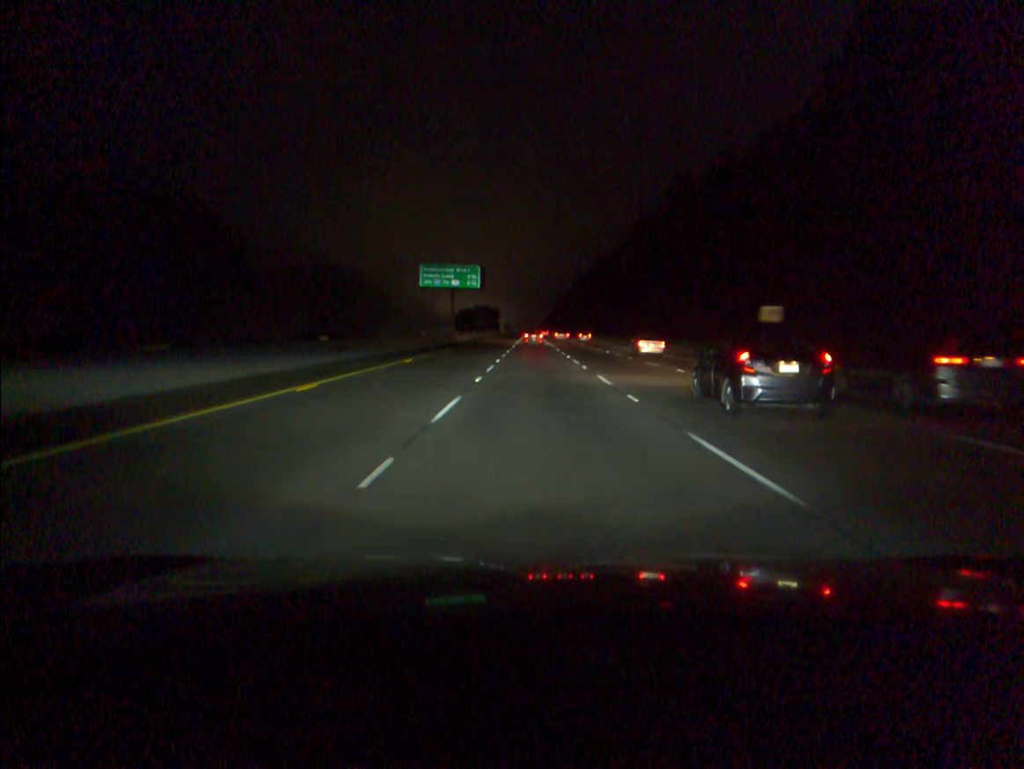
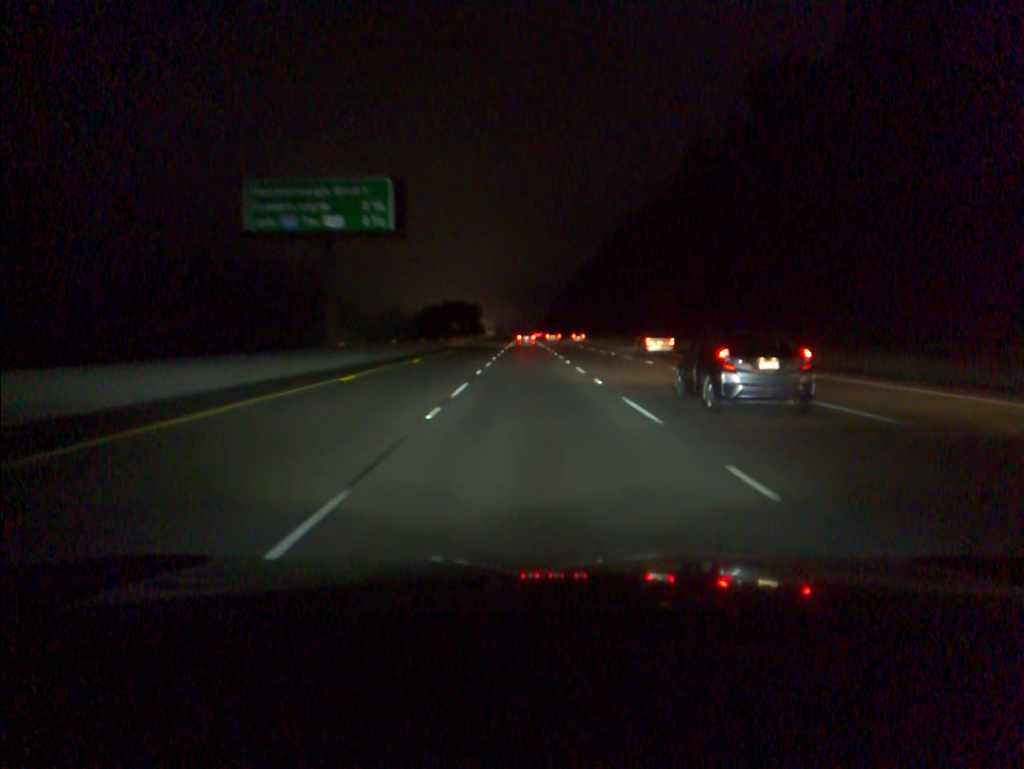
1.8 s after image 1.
(+0.2, +53.3) m; 0°
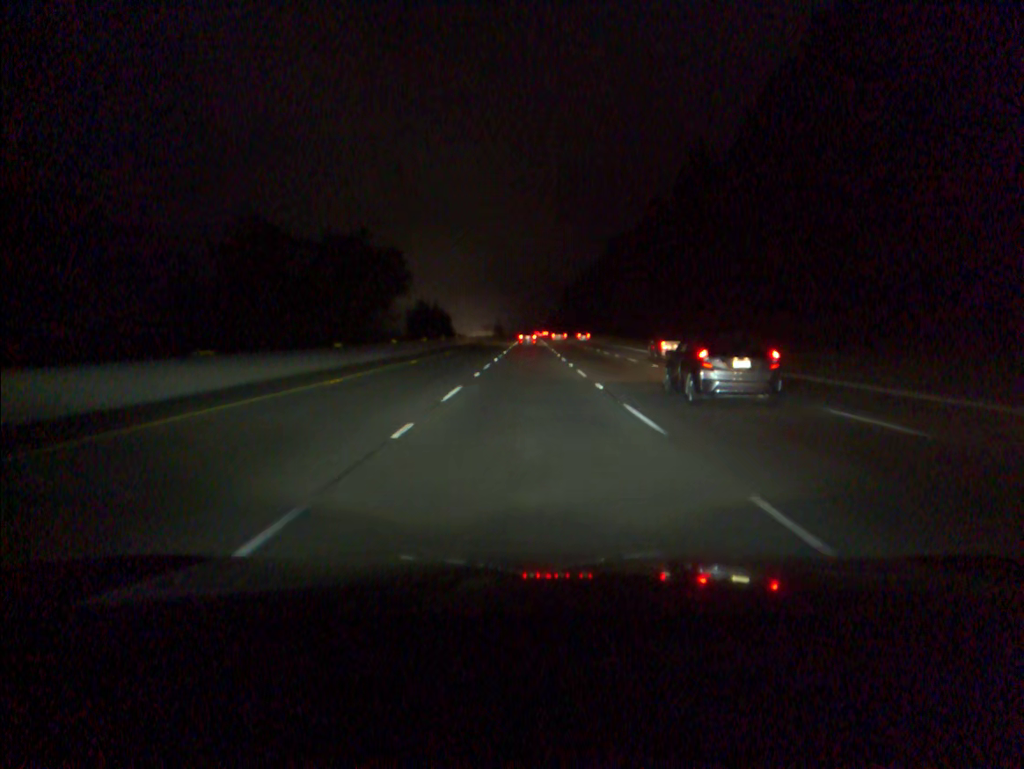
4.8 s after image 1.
(-0.5, +88.8) m; -1°
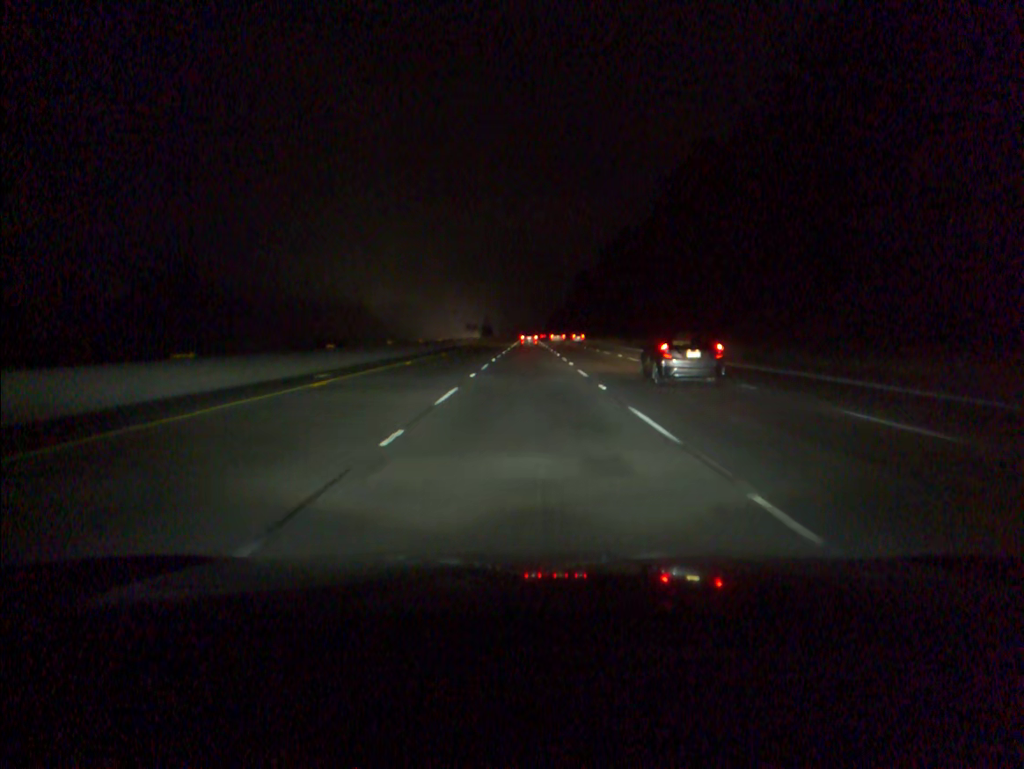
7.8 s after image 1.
(+0.1, +88.6) m; 0°
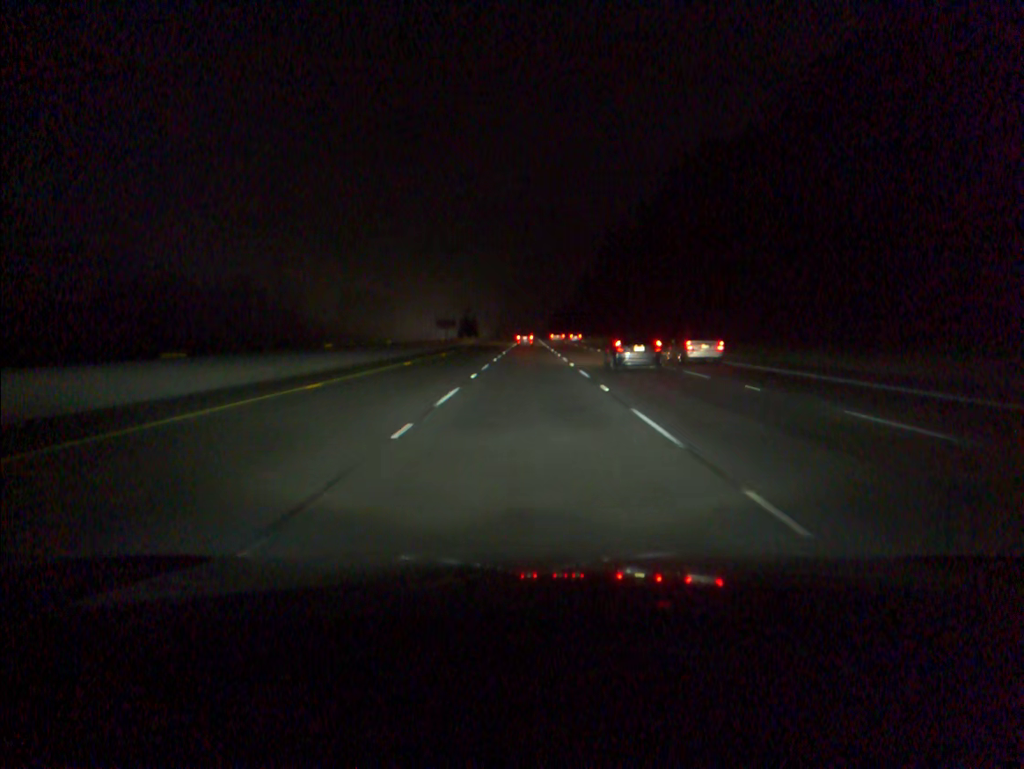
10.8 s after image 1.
(-0.1, +88.1) m; 0°
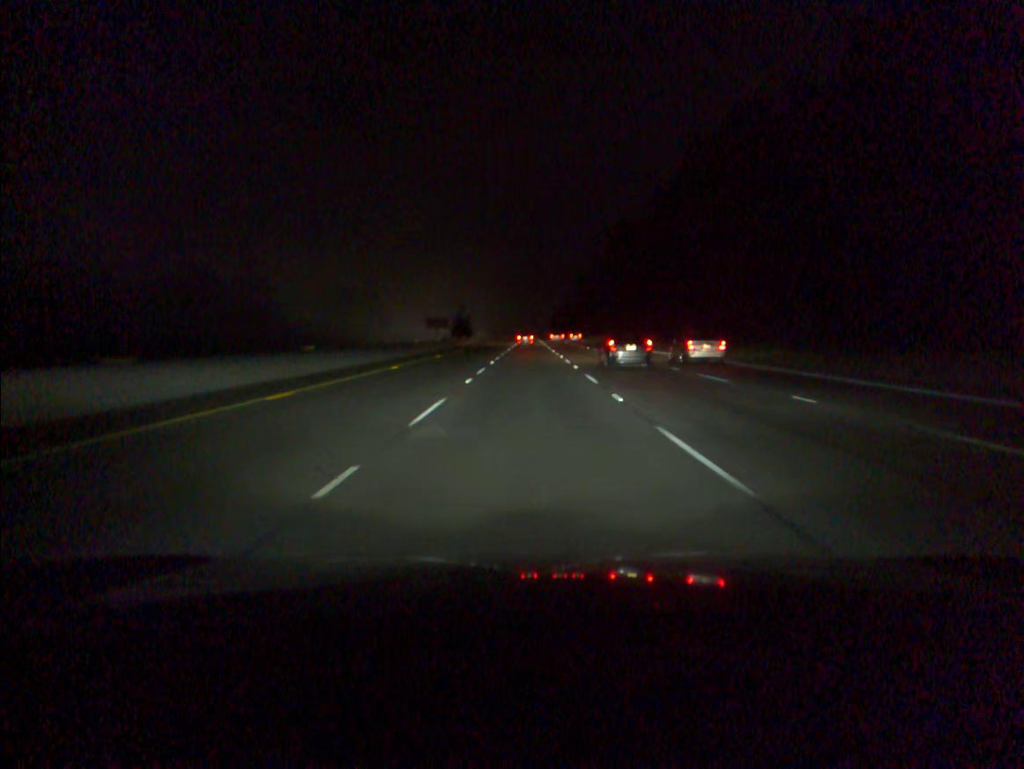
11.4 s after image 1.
(0.0, +17.6) m; 0°
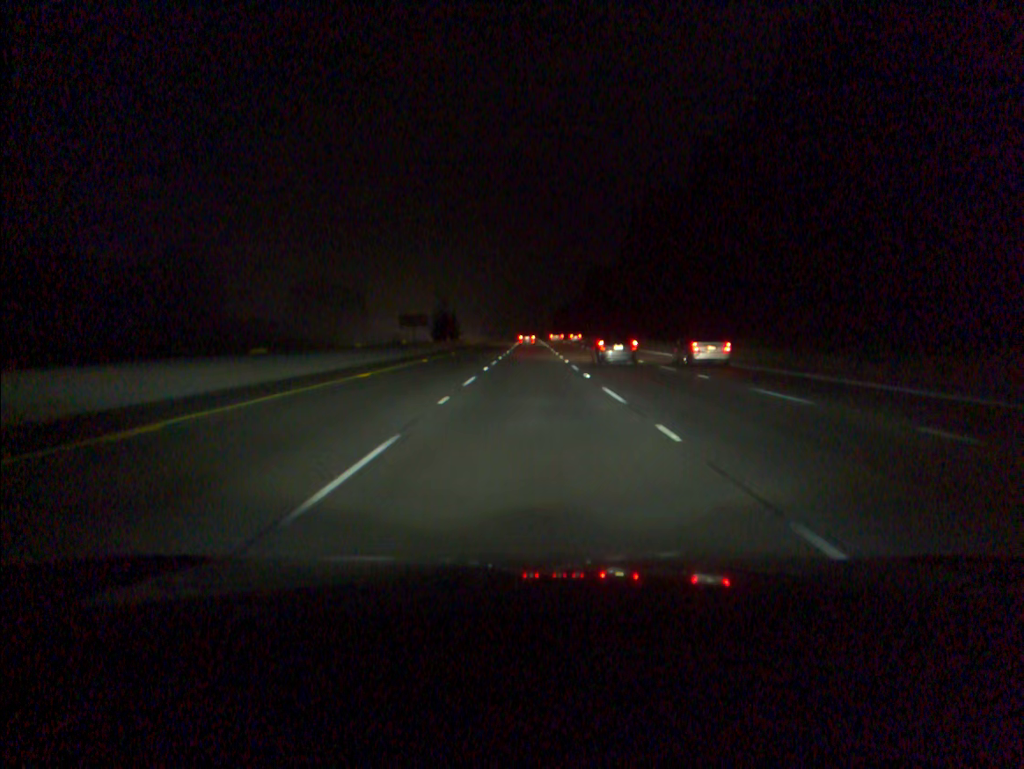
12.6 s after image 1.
(0.0, +35.1) m; 0°
